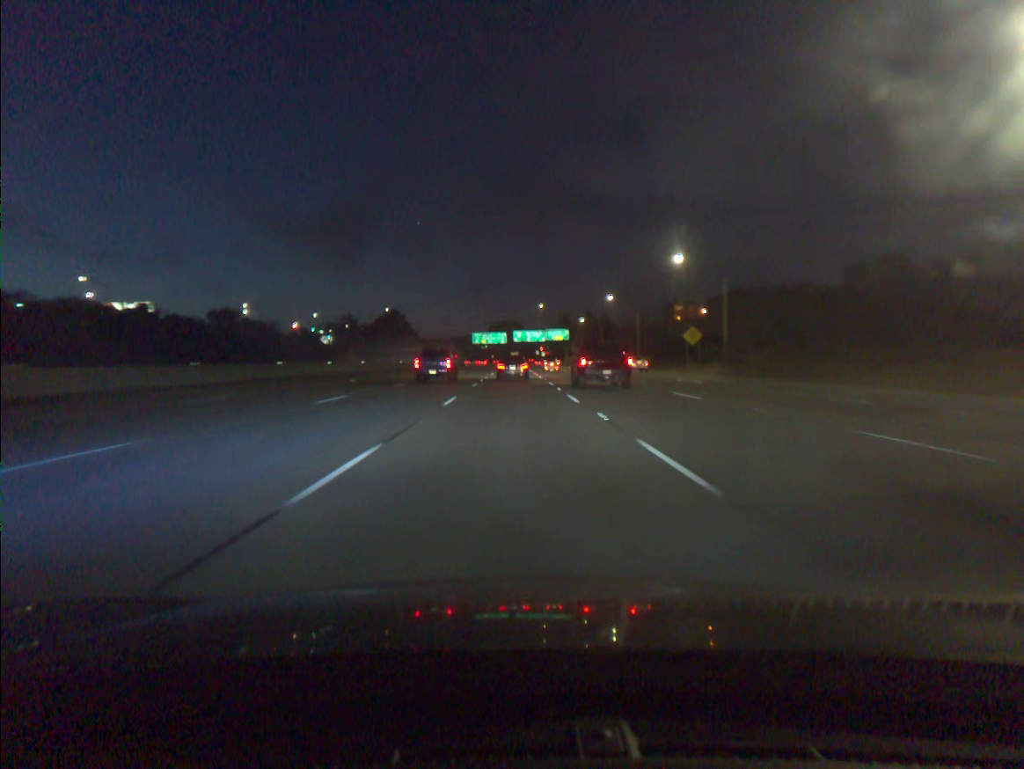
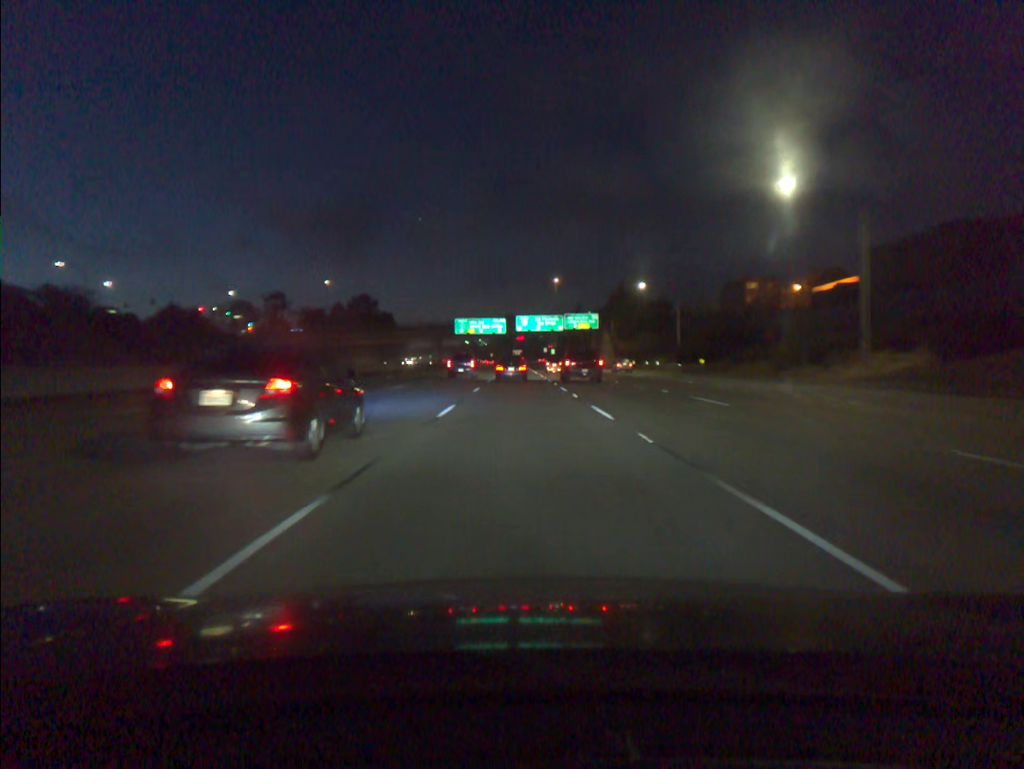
(-0.5, +75.2) m; 0°
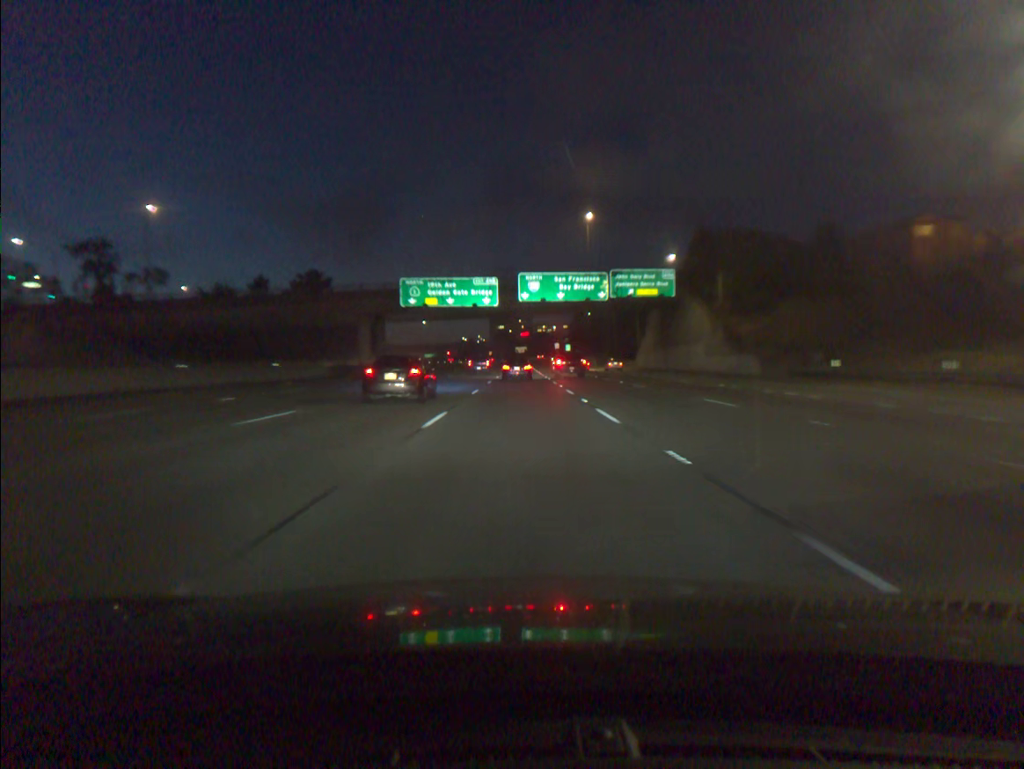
(0.0, +73.6) m; 0°
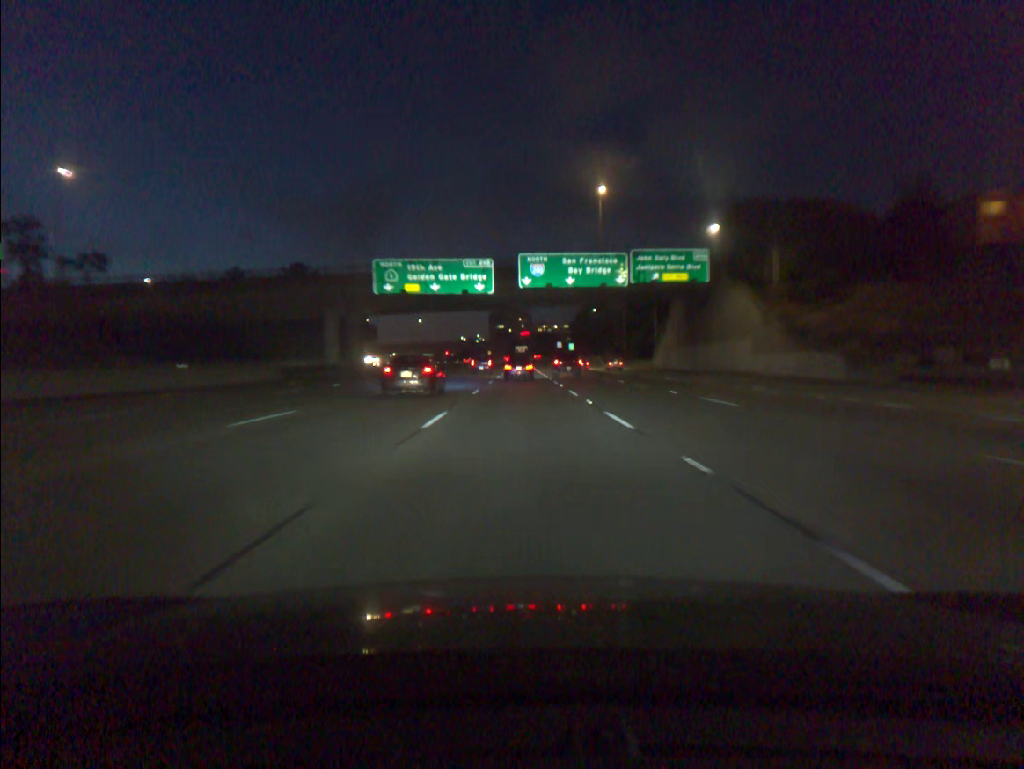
(0.0, +14.7) m; 0°
